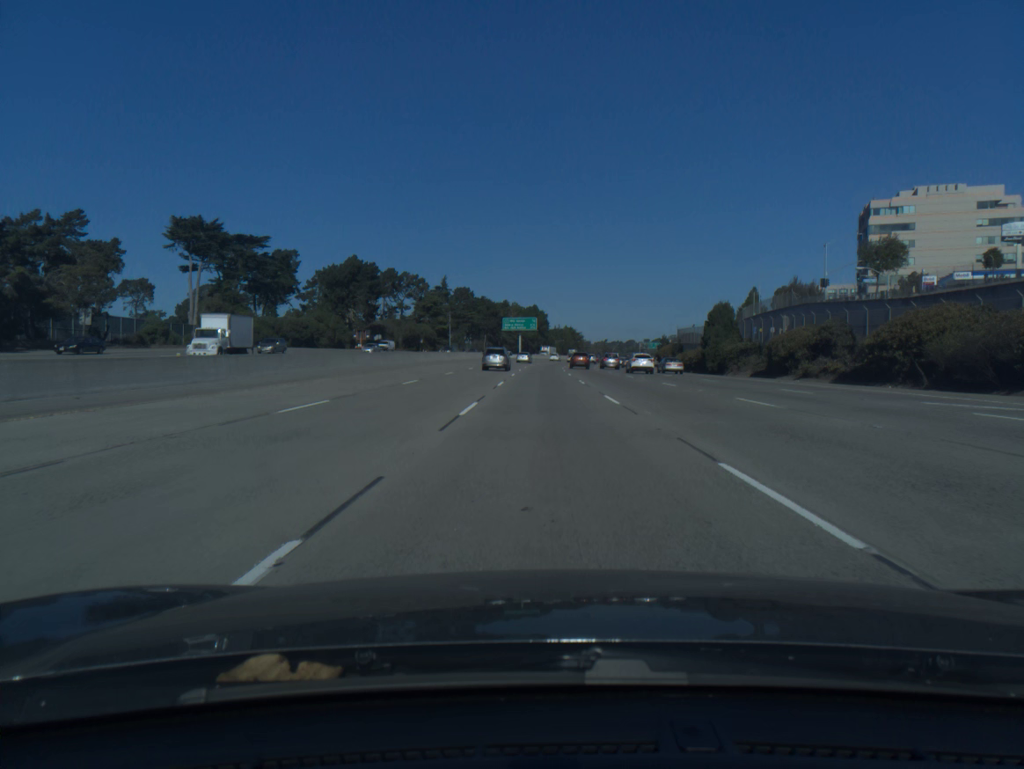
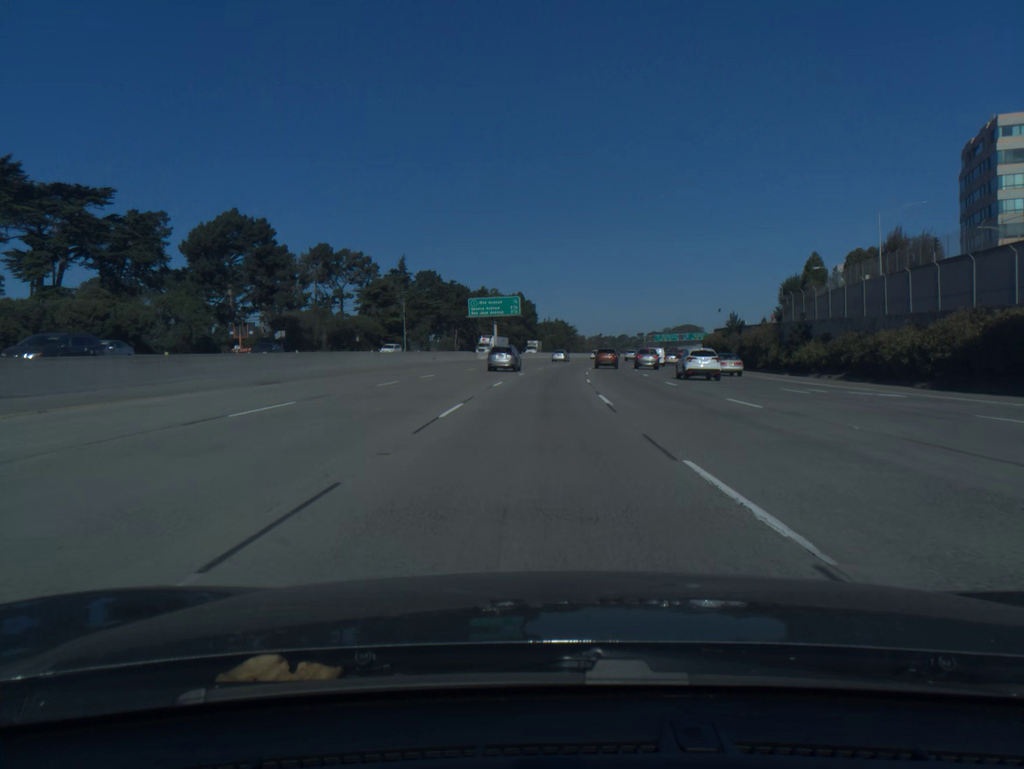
(+0.2, +57.7) m; +1°
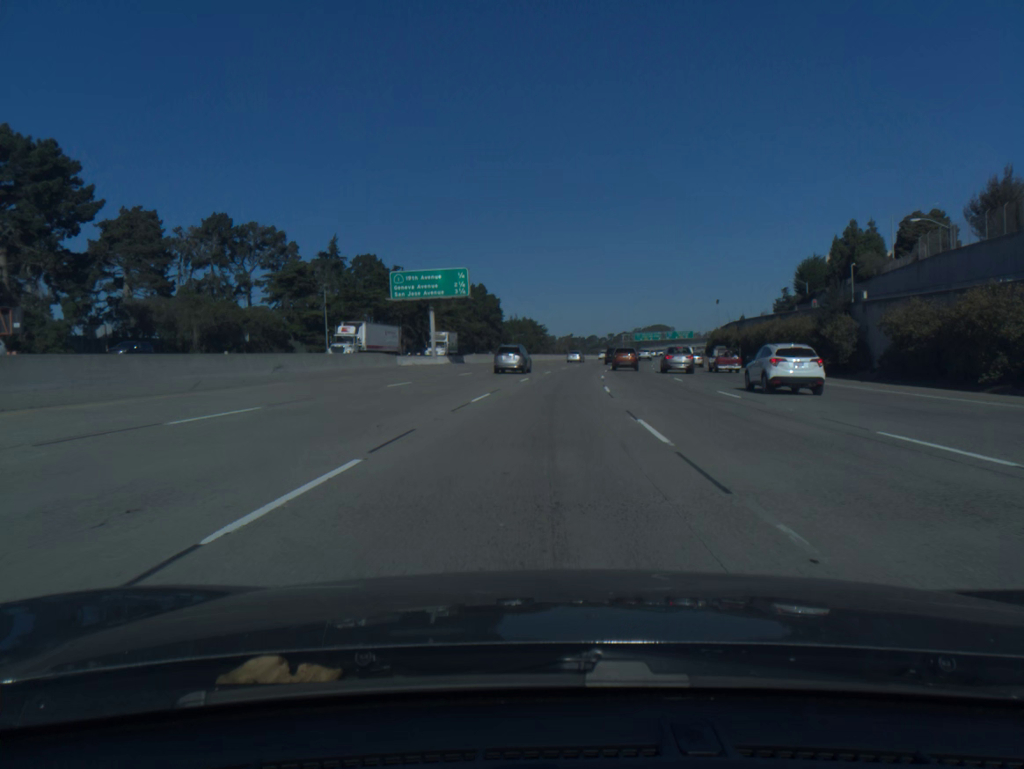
(+0.6, +38.0) m; +2°
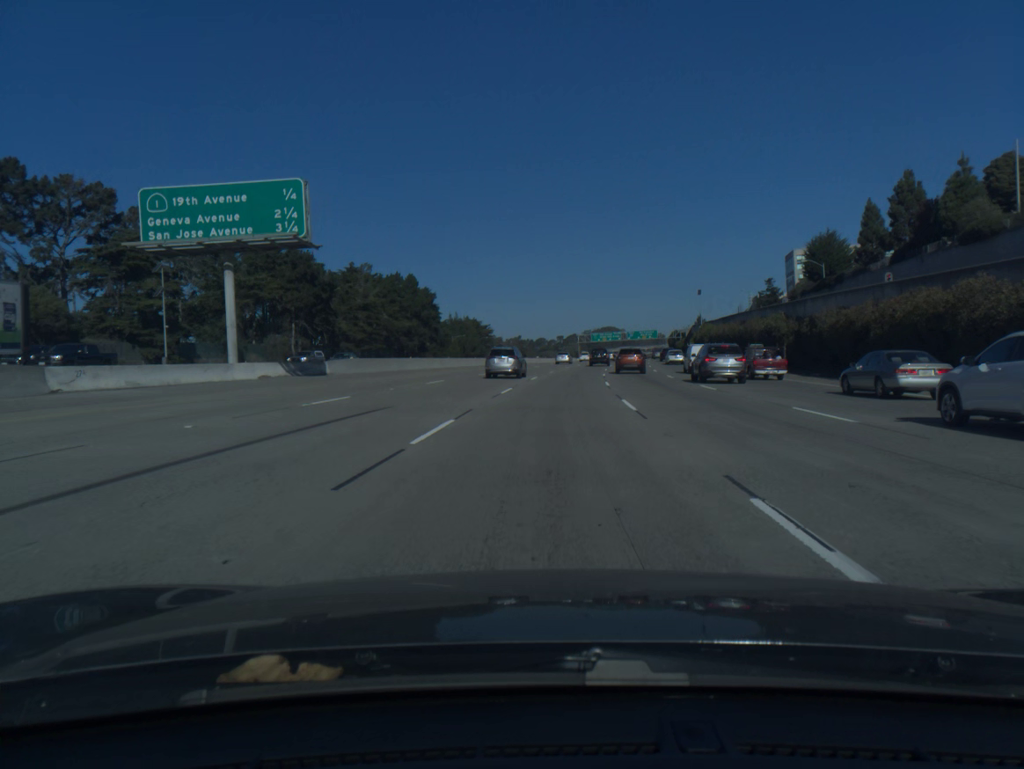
(+1.2, +37.6) m; +4°
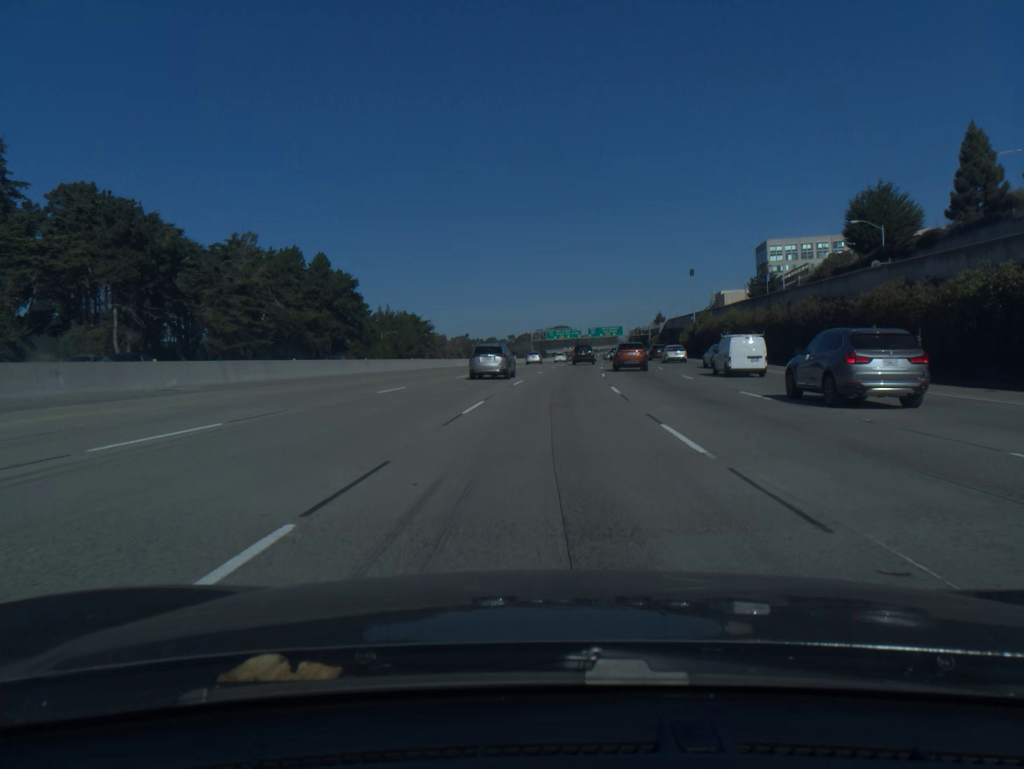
(+1.1, +37.2) m; +3°
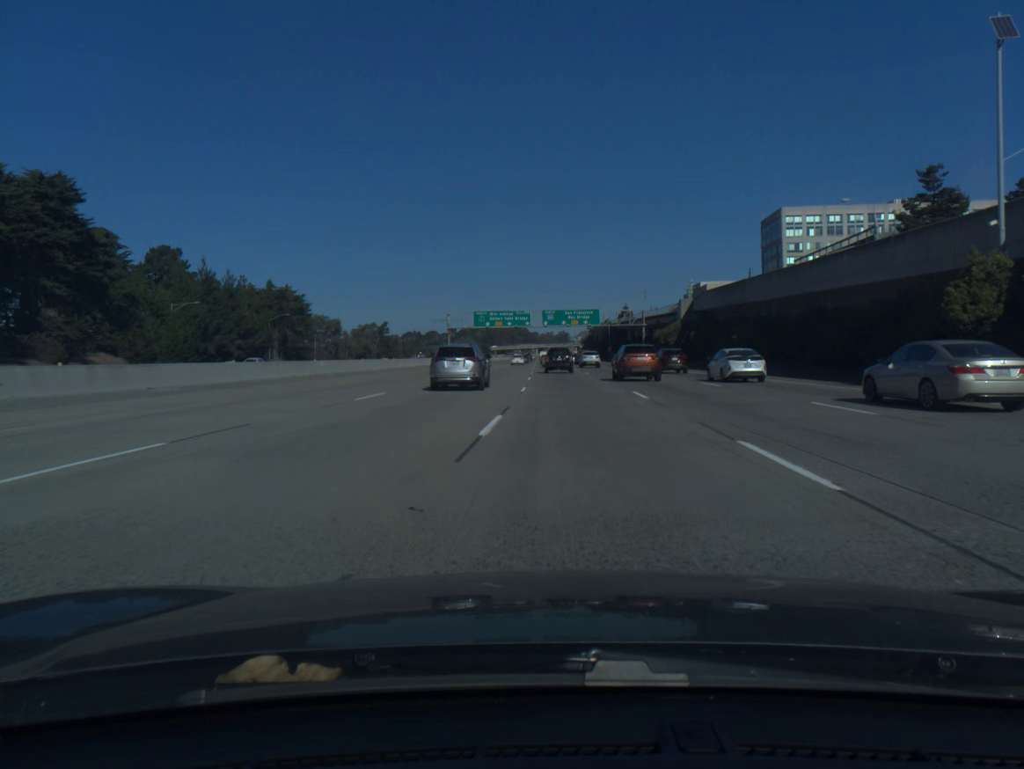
(+4.6, +89.9) m; +4°
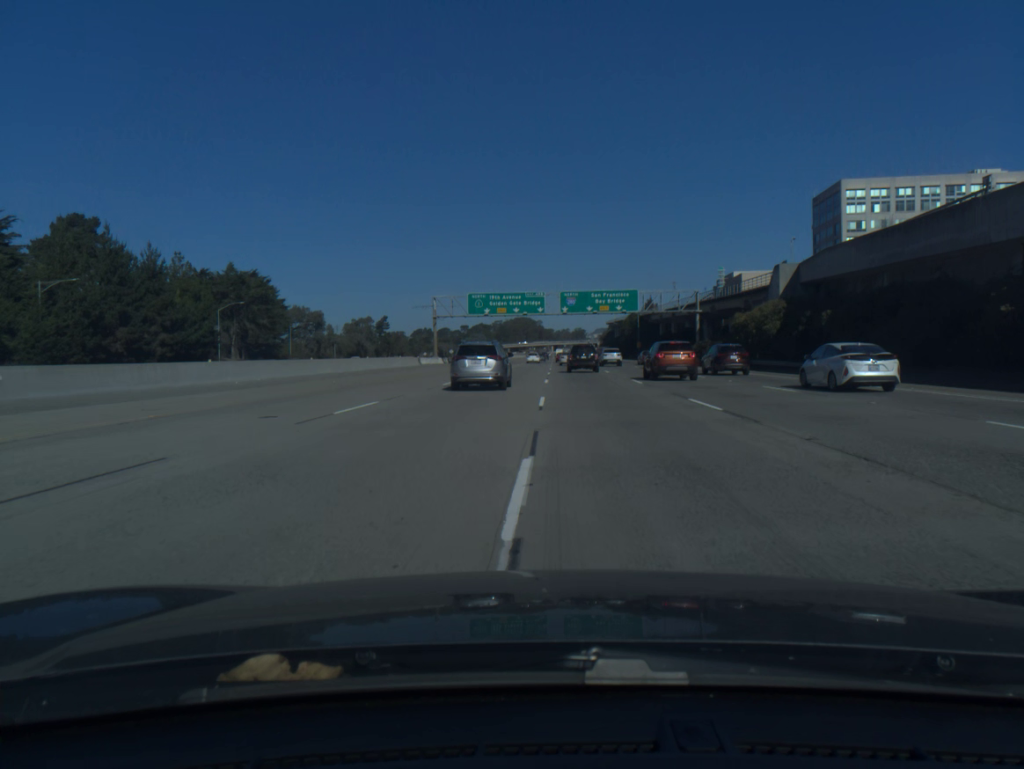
(-0.3, +34.3) m; -1°
